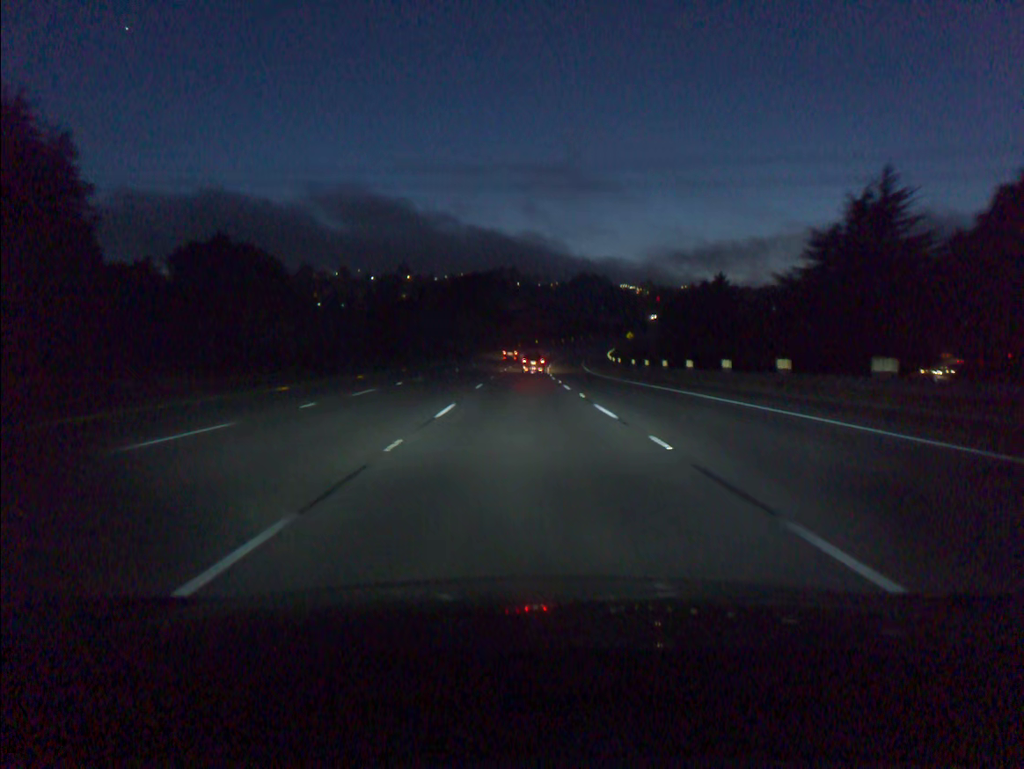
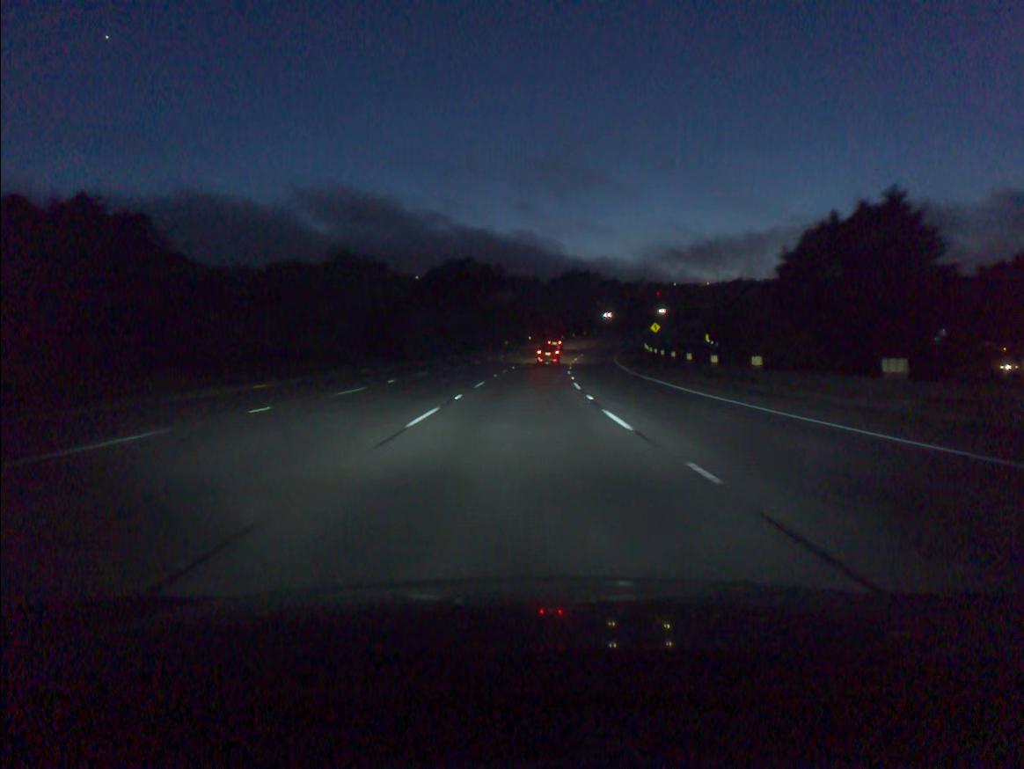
(+0.3, +46.5) m; +1°
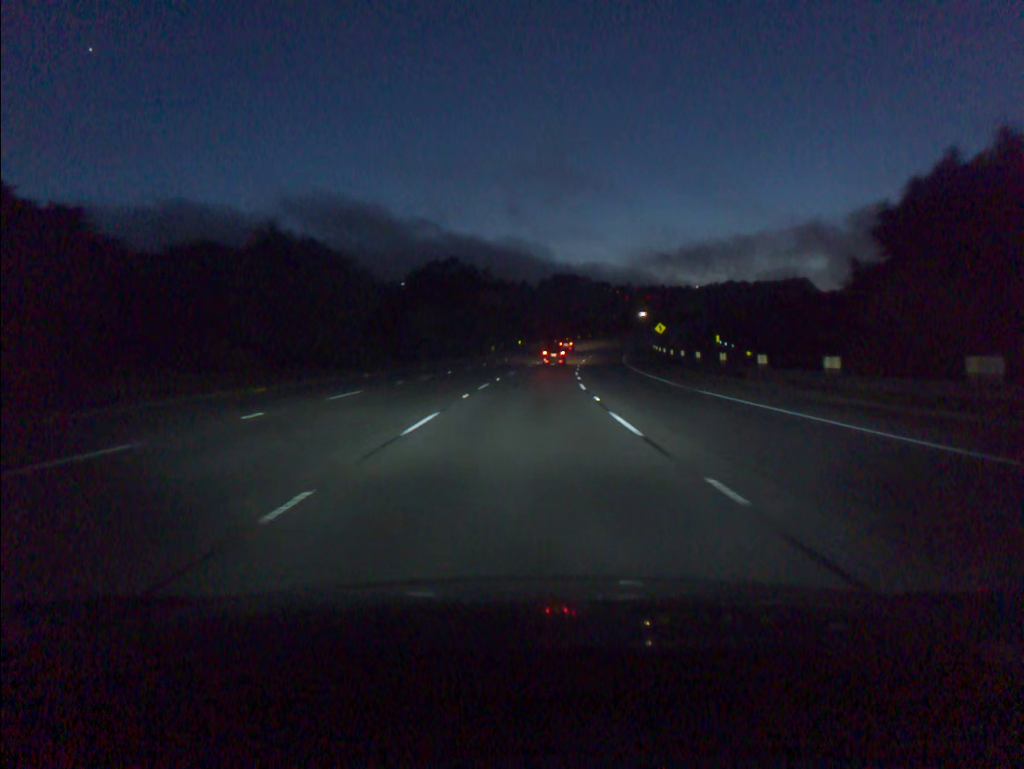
(+0.1, +15.5) m; +1°
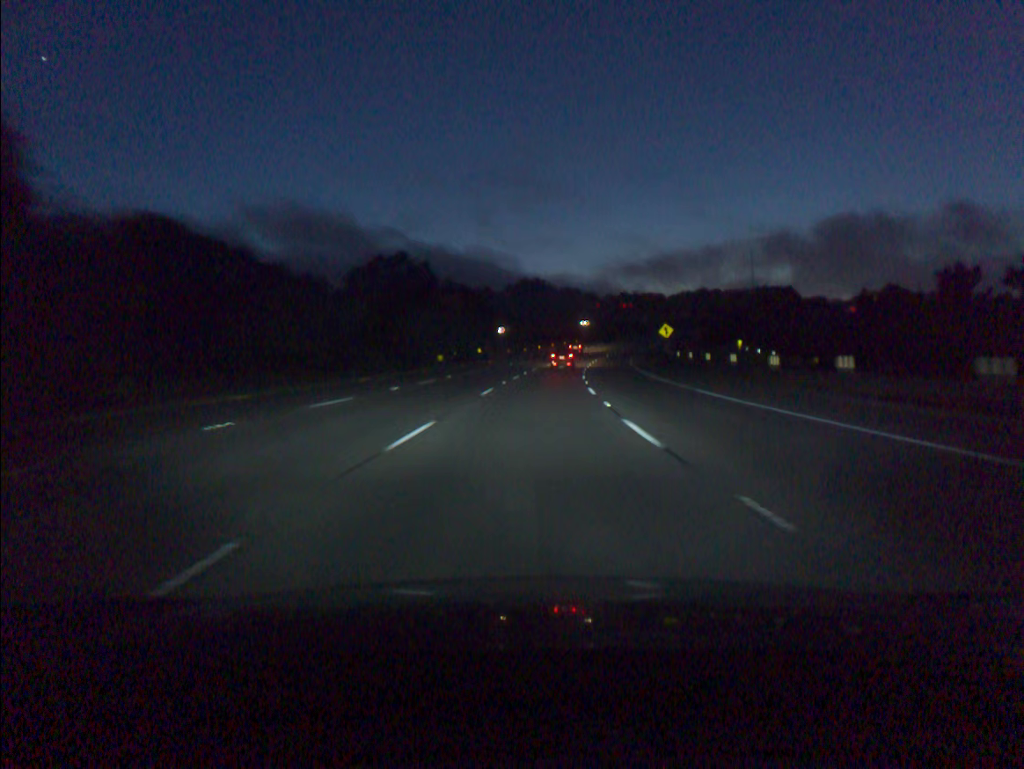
(+0.6, +30.8) m; +3°
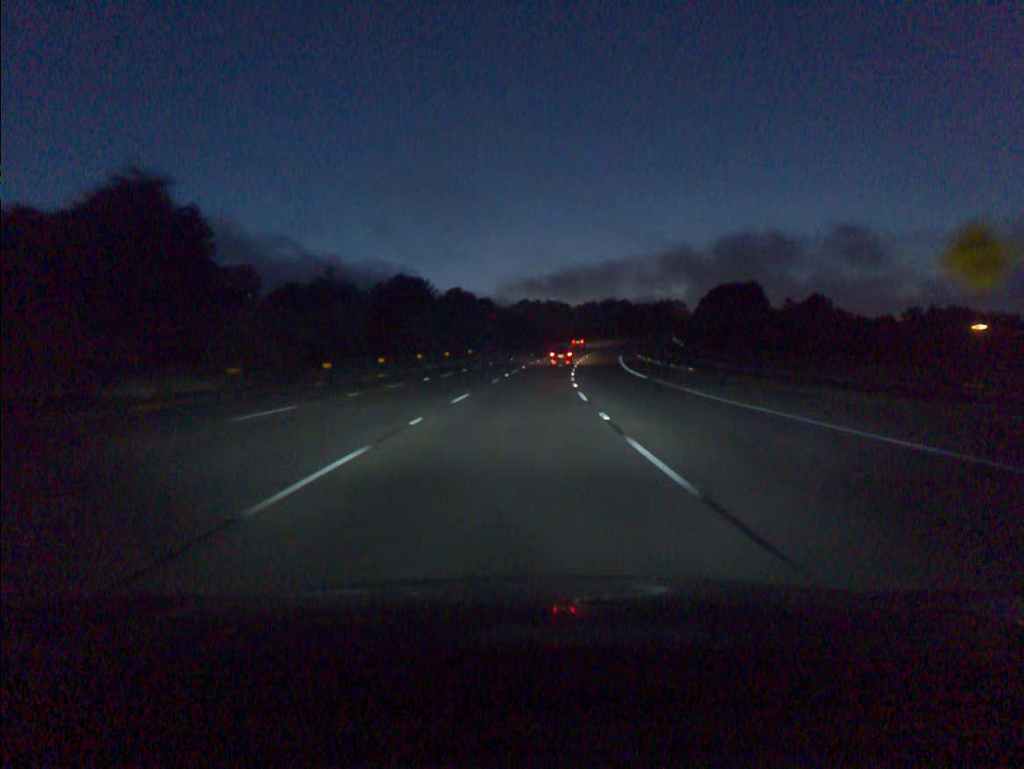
(+5.5, +76.4) m; +8°
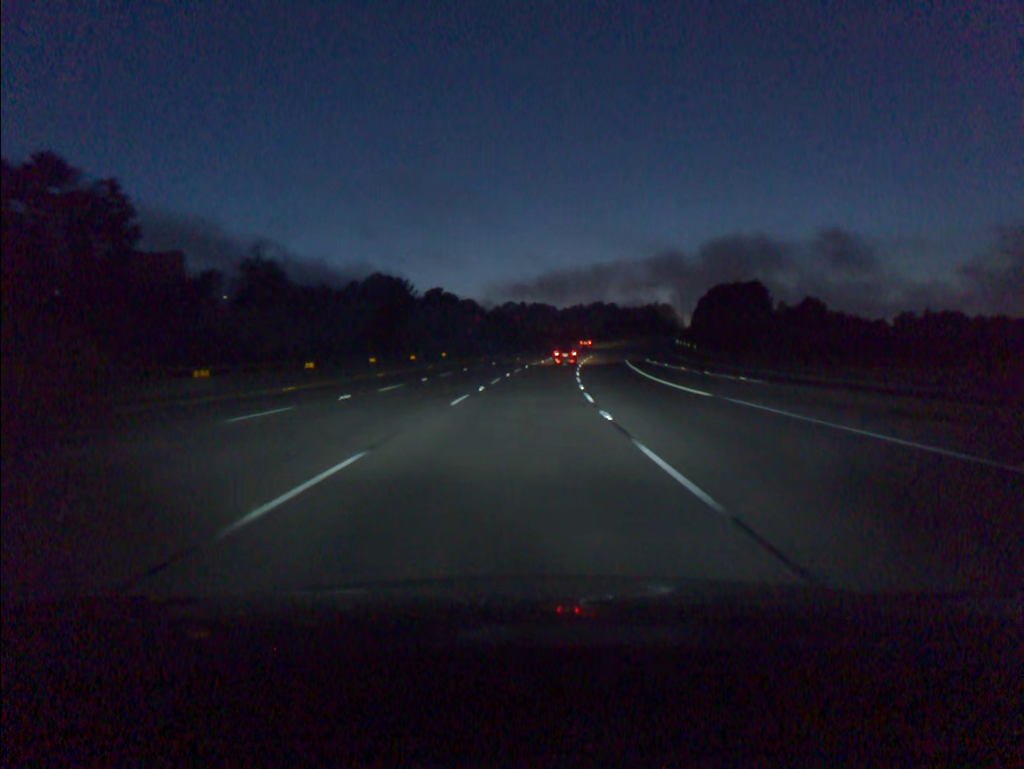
(+0.1, +15.3) m; +1°
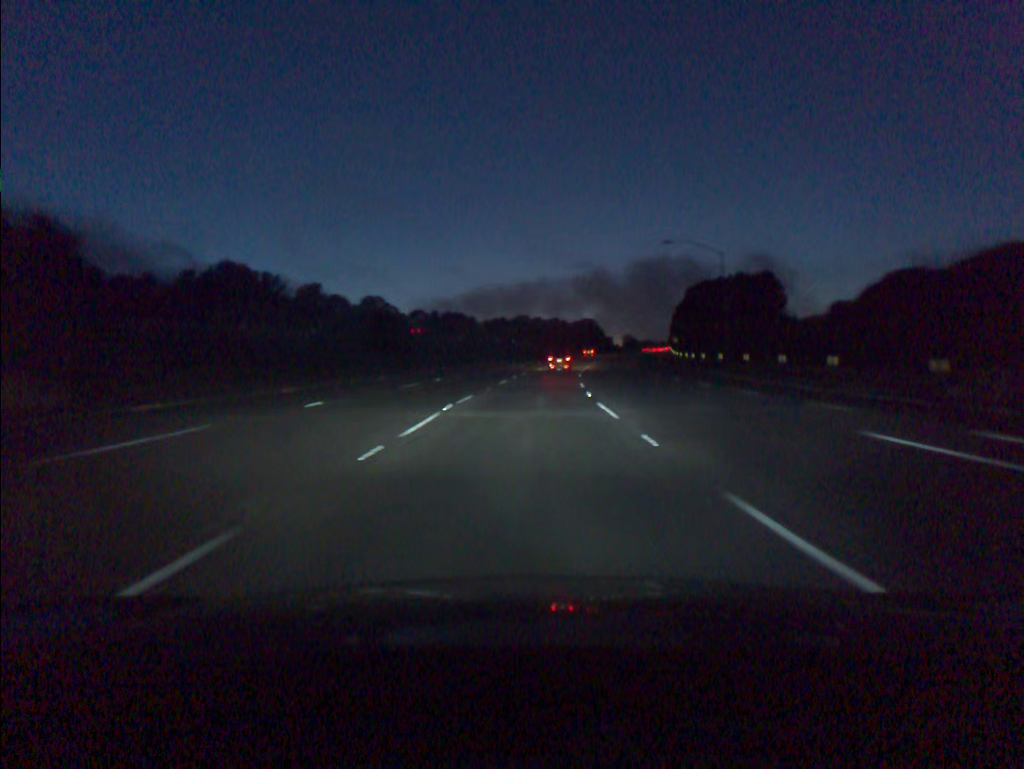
(+2.9, +61.4) m; +6°
